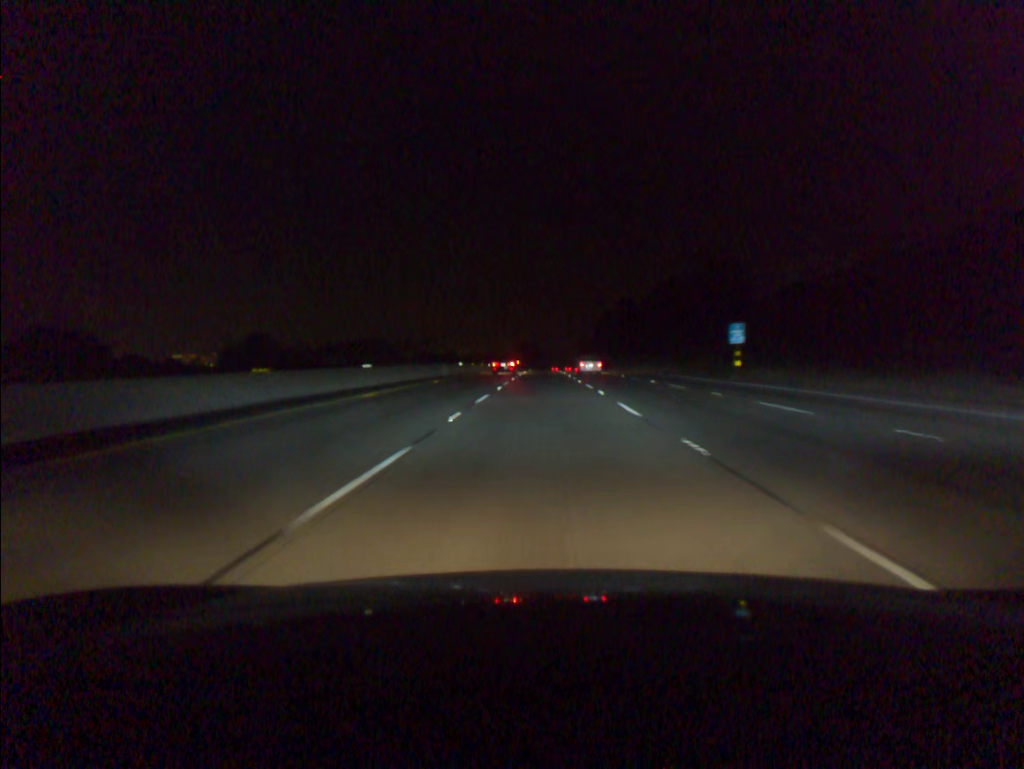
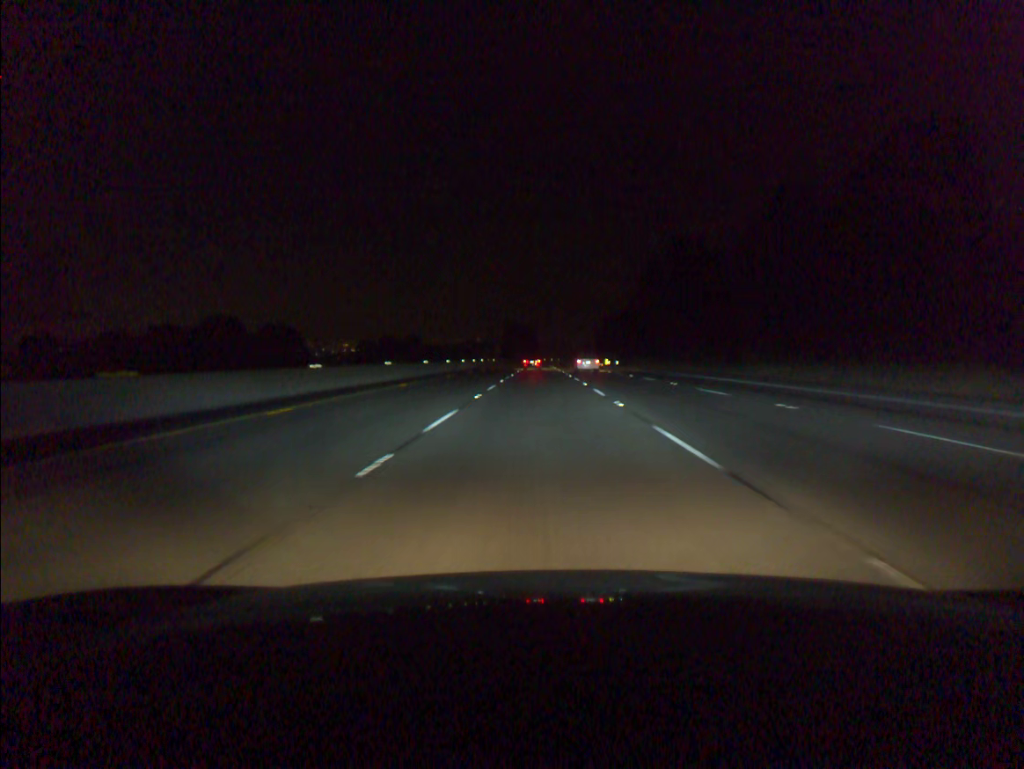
(+0.3, +95.6) m; 0°
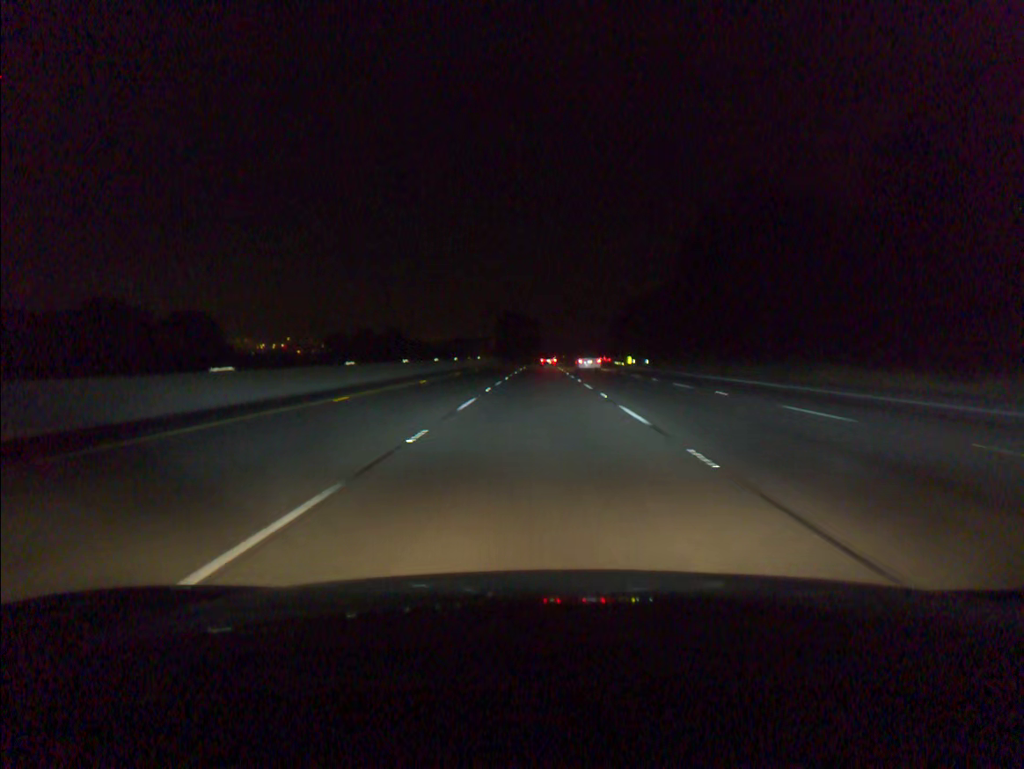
(0.0, +38.6) m; 0°
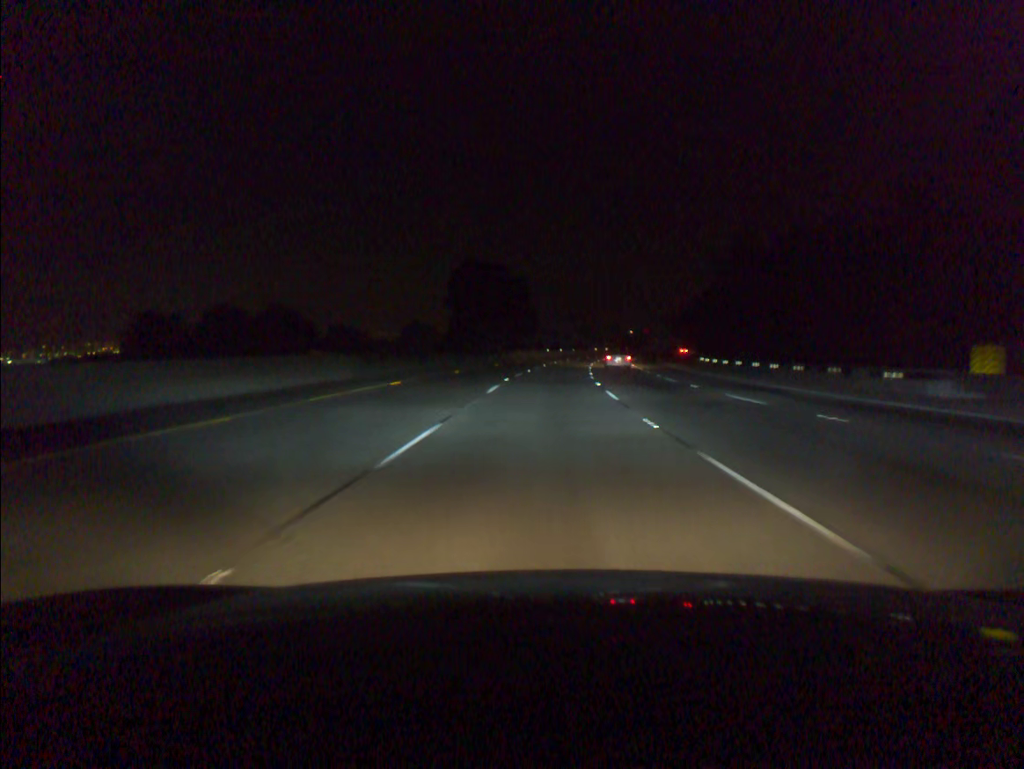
(-0.1, +96.4) m; 0°
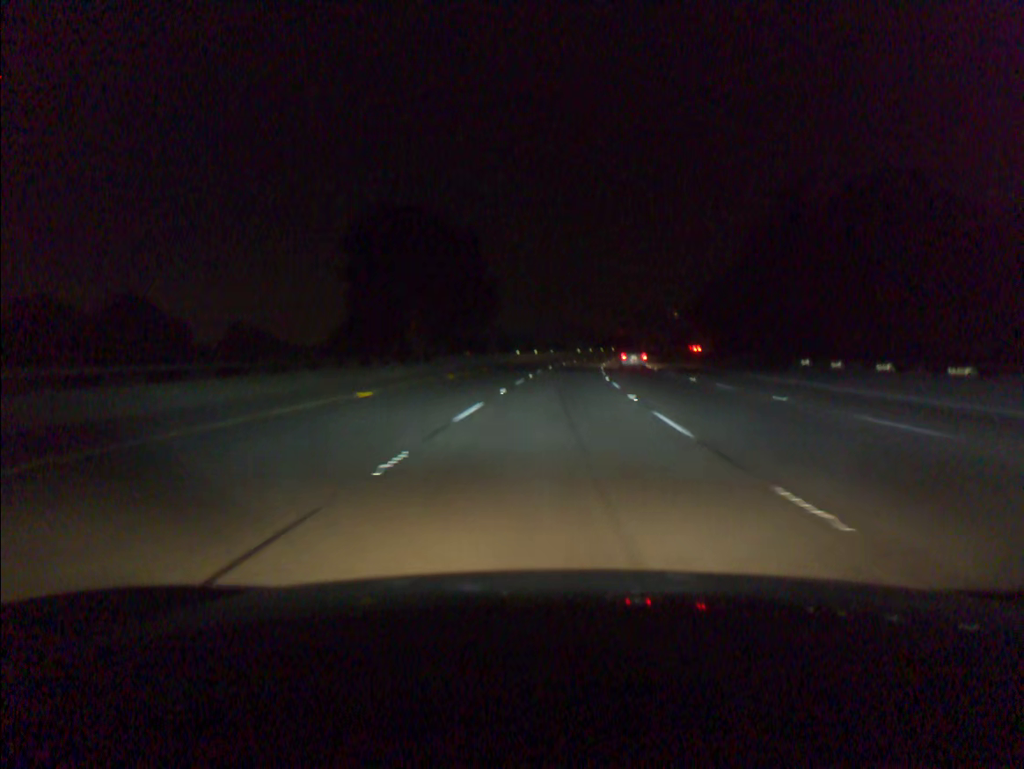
(+0.5, +38.6) m; +2°
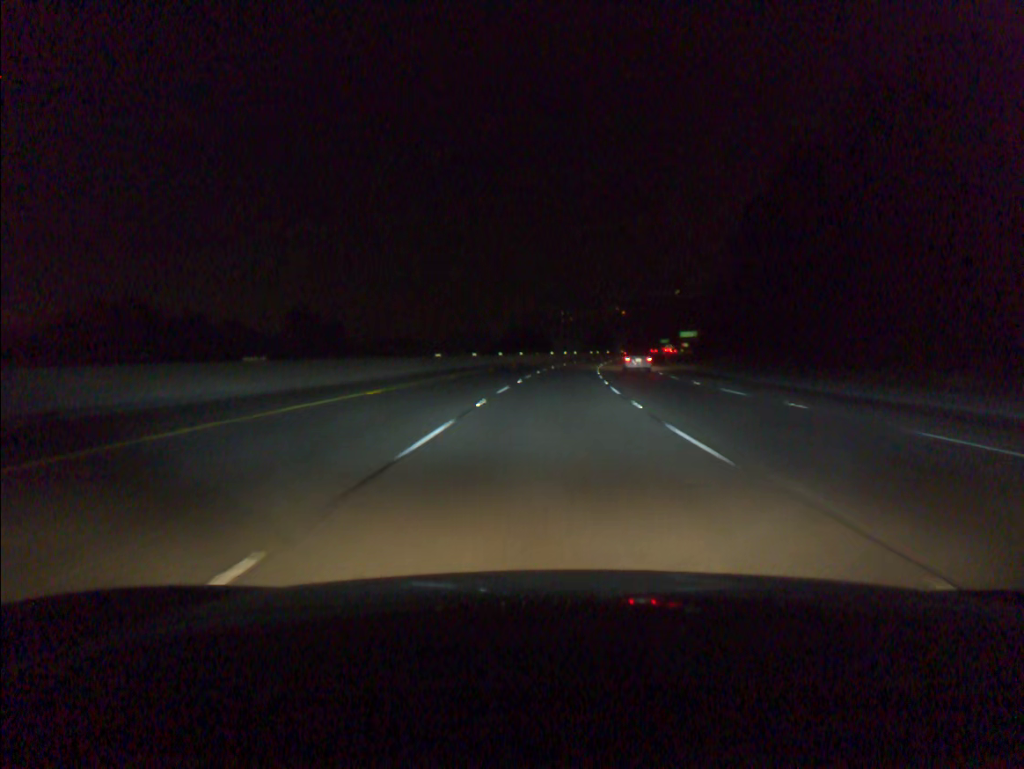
(+6.9, +96.2) m; +8°
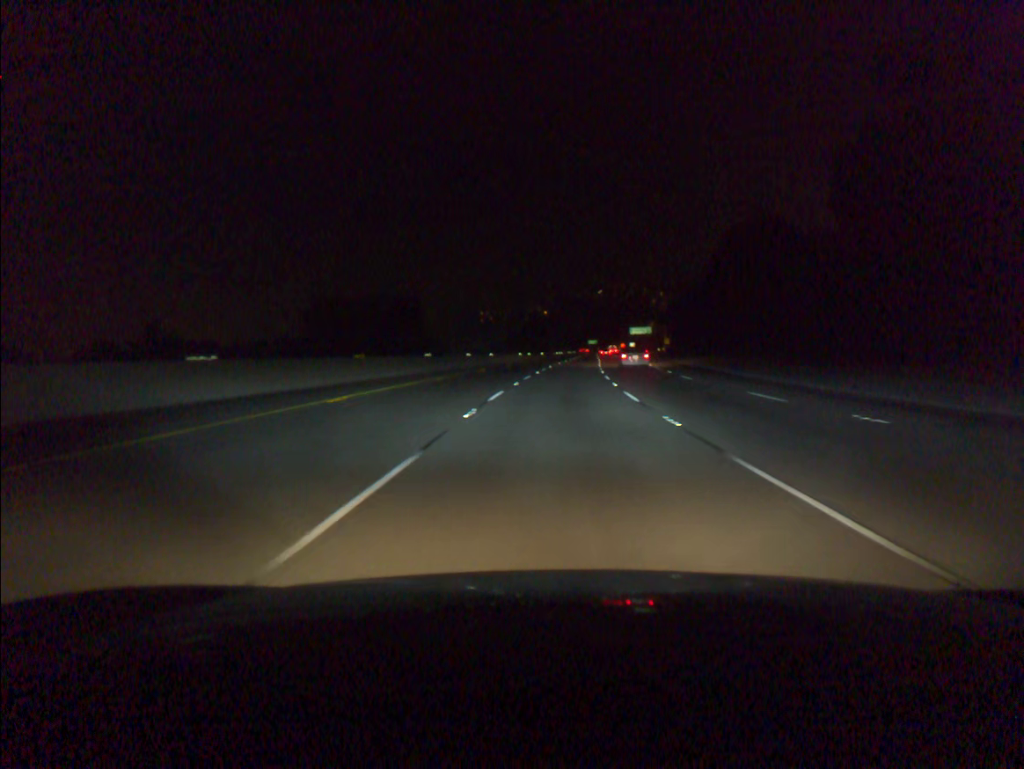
(+3.8, +77.1) m; +6°
